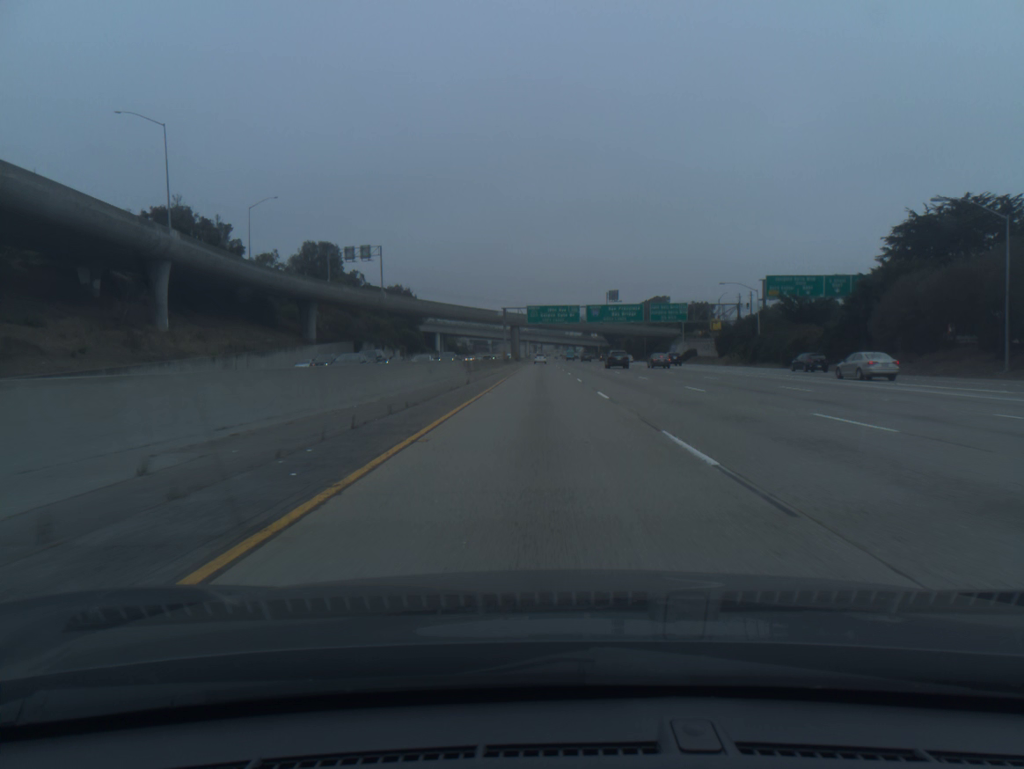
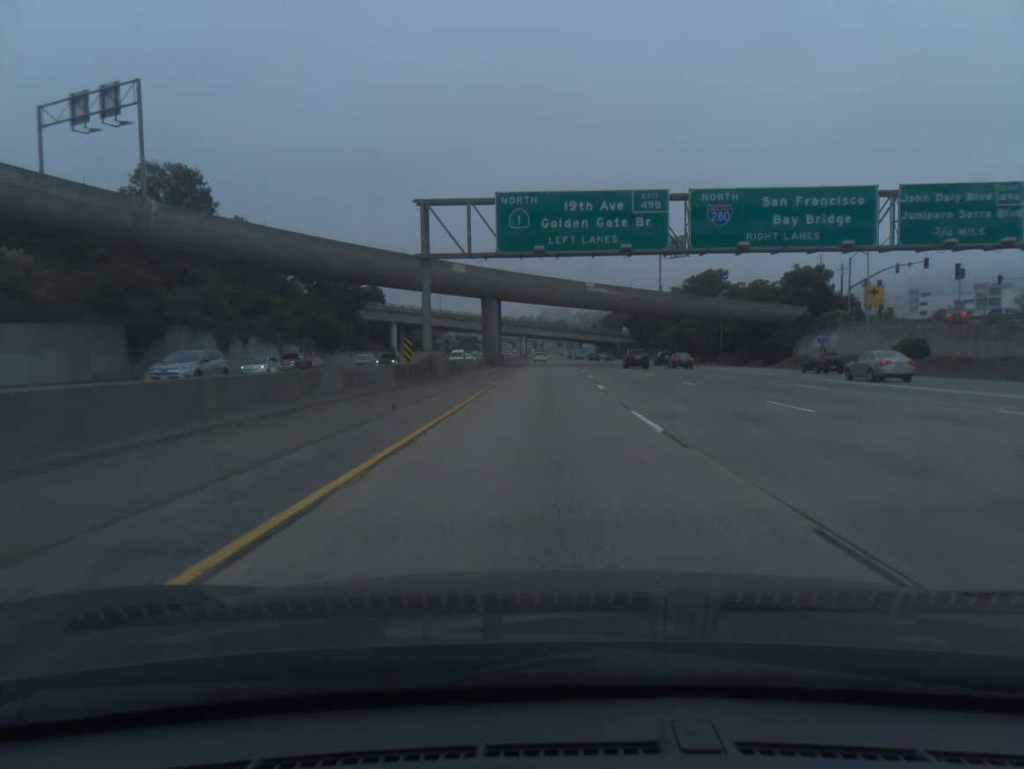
(-0.1, +81.6) m; 0°
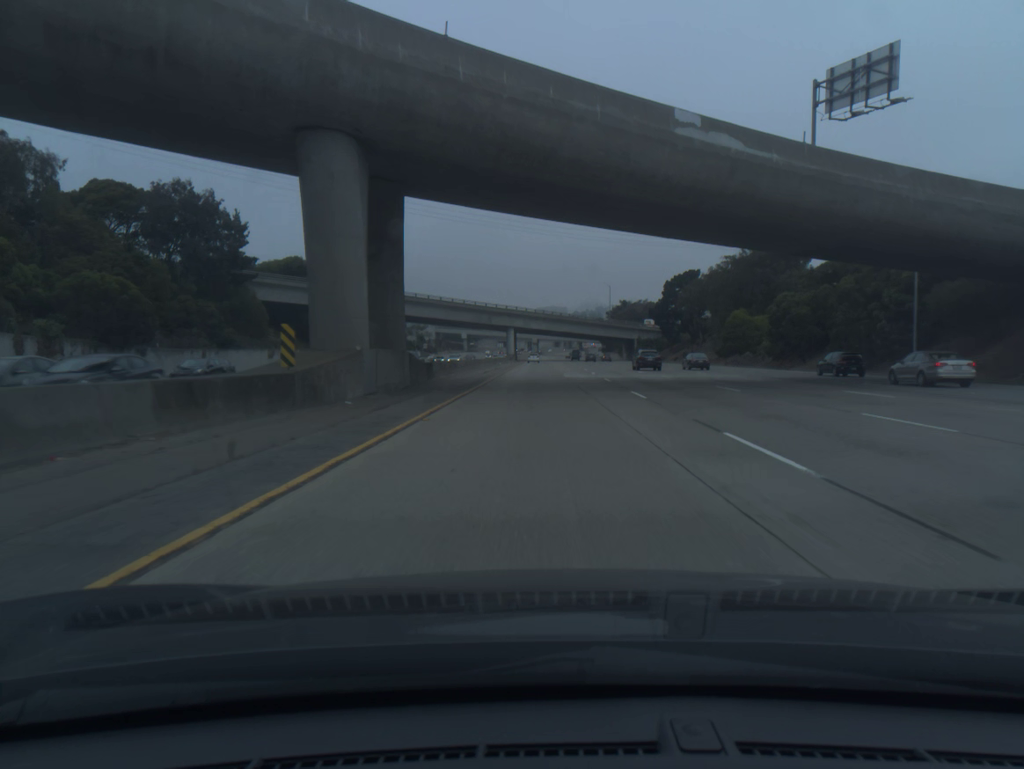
(+0.3, +61.1) m; 0°
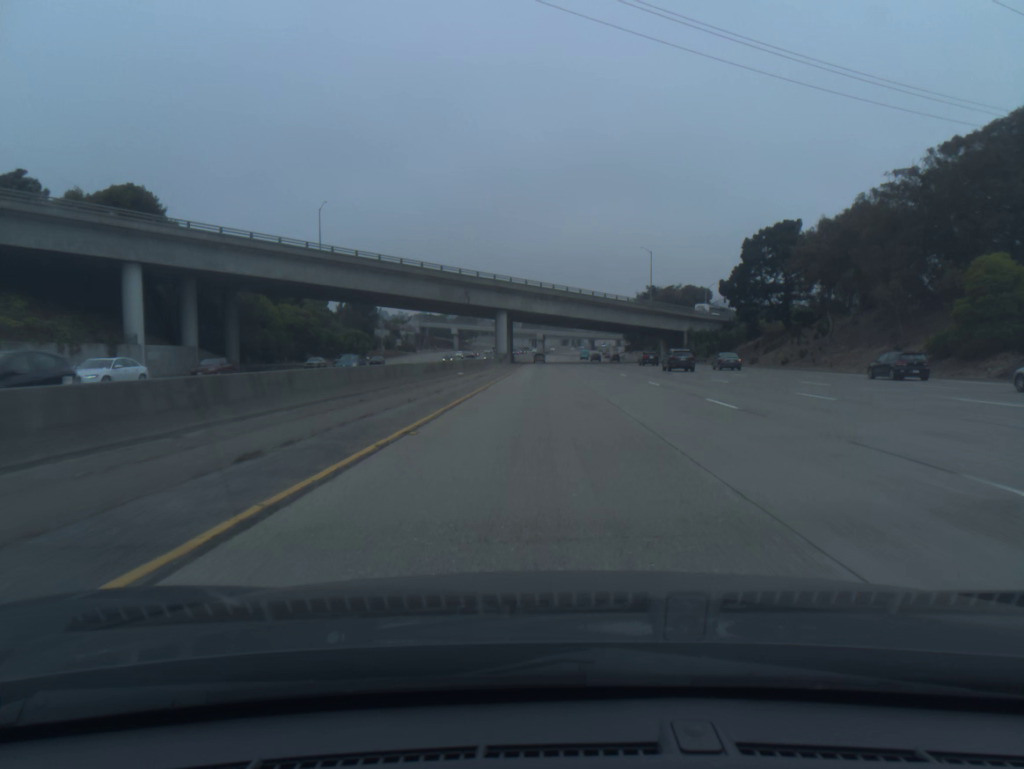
(-0.5, +61.0) m; 0°
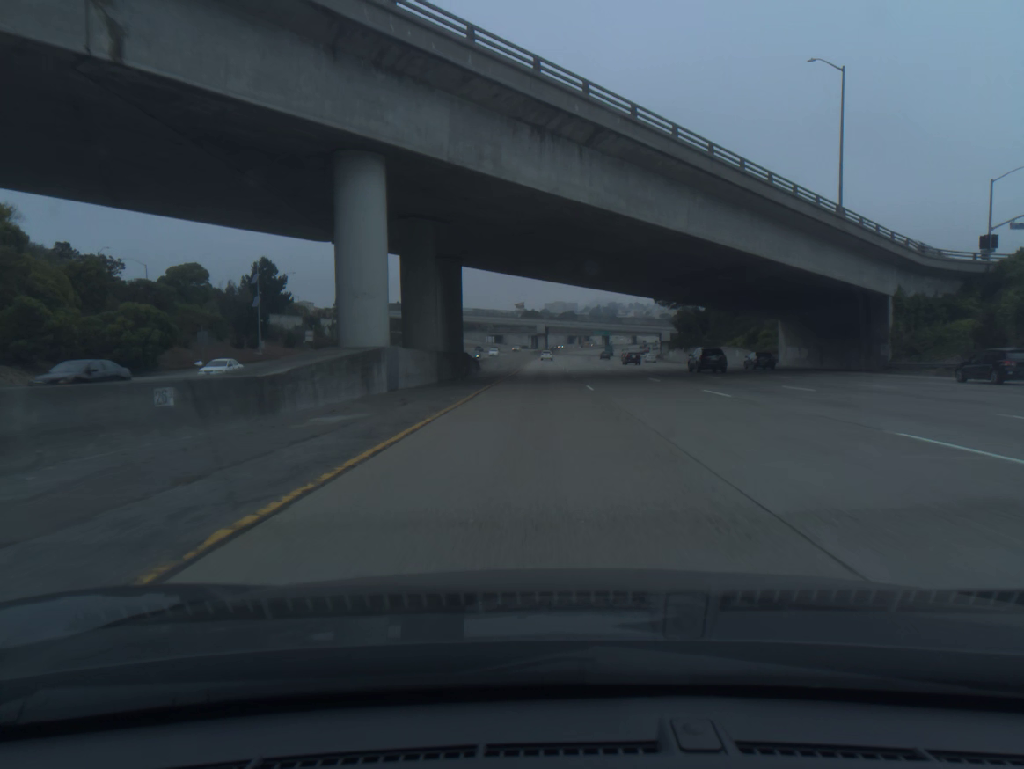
(+0.1, +81.3) m; 0°
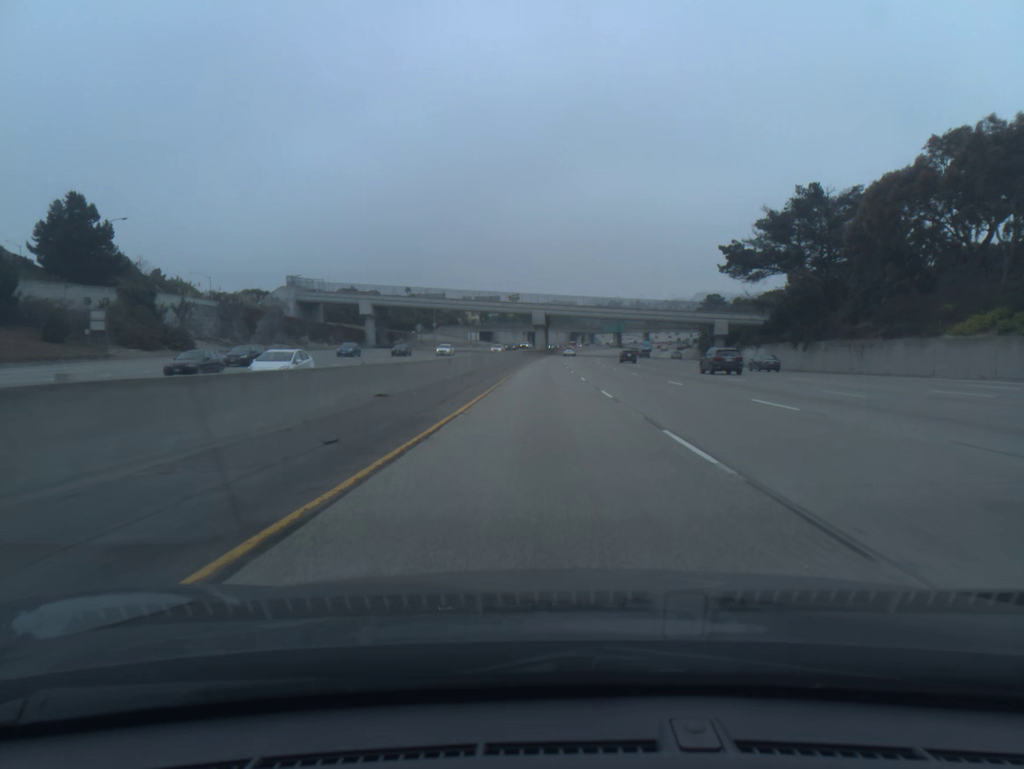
(0.0, +60.9) m; 0°
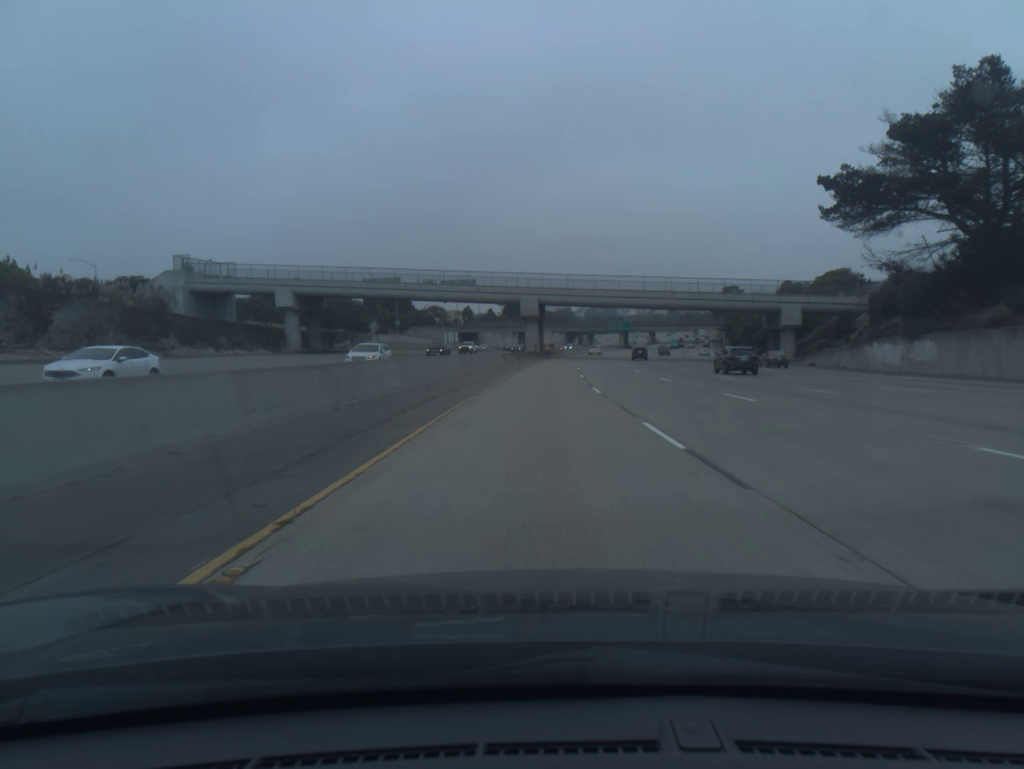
(+0.1, +40.5) m; 0°
